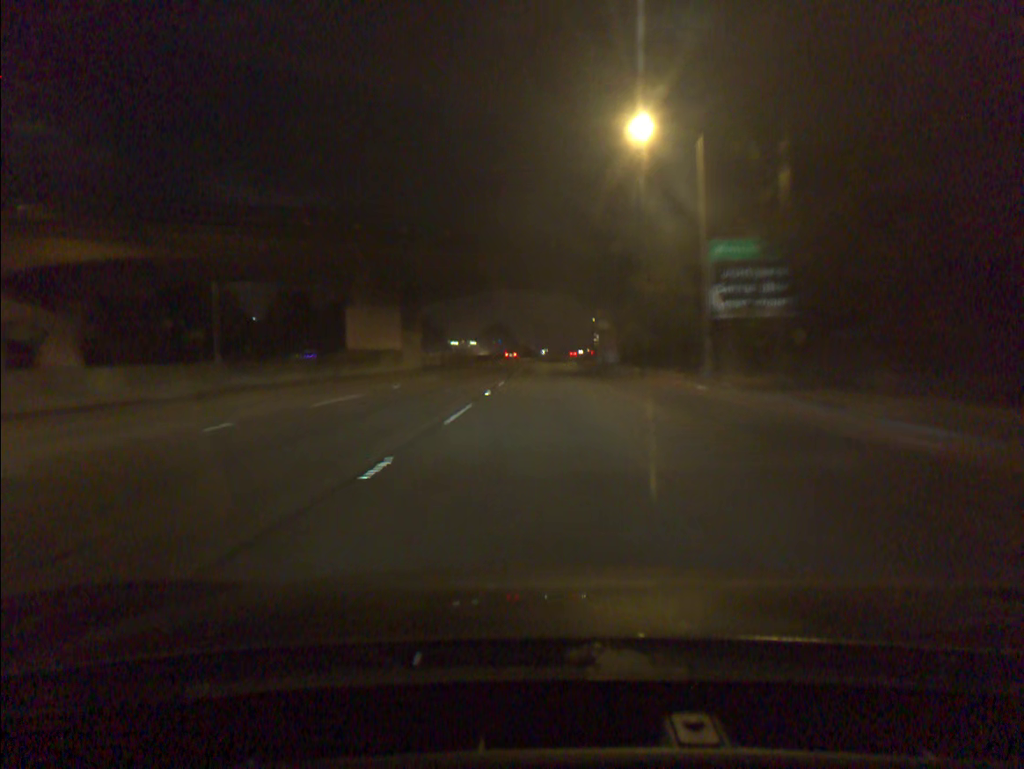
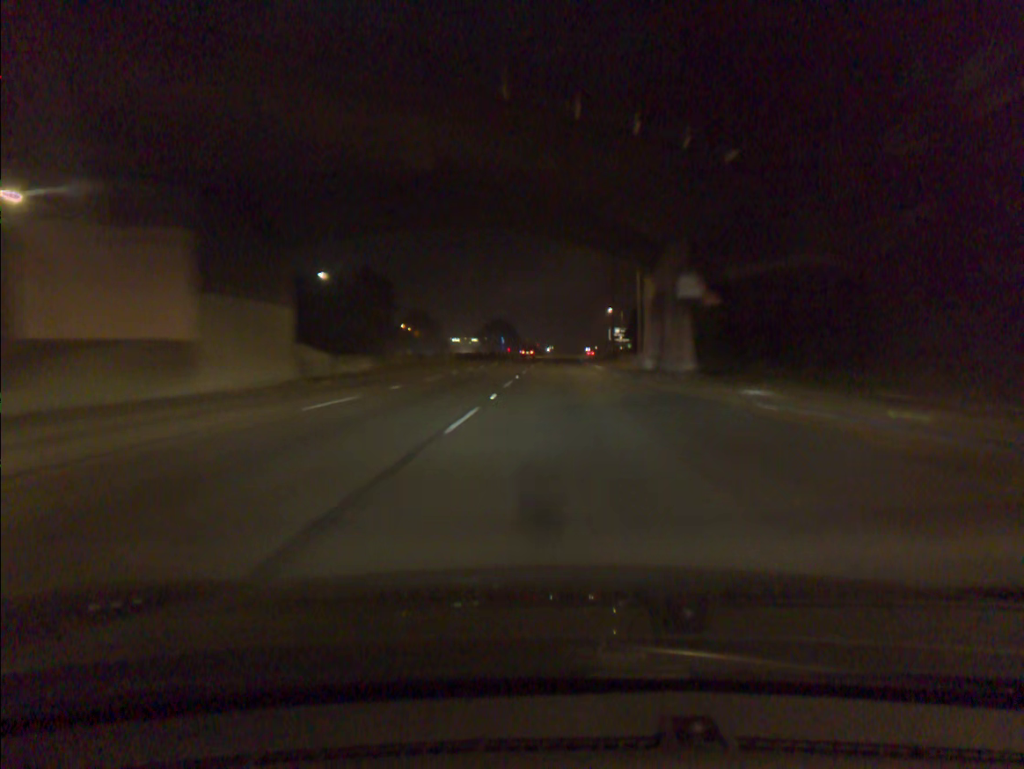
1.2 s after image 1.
(-0.2, +31.7) m; 0°
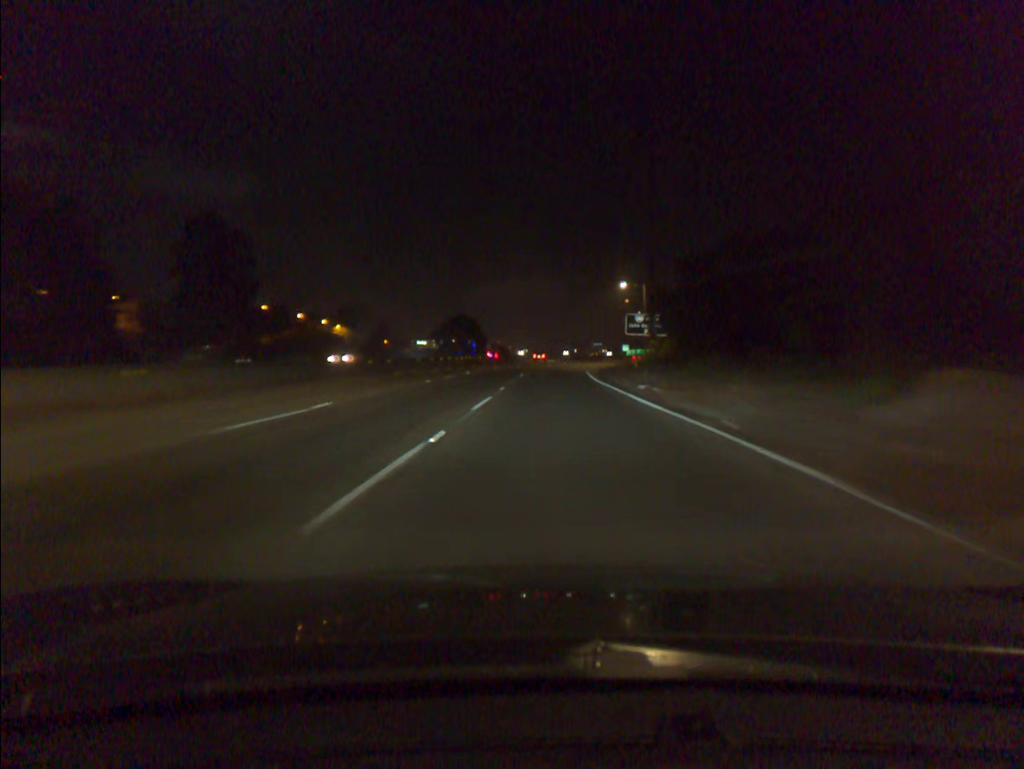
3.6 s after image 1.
(+0.7, +61.8) m; +1°
